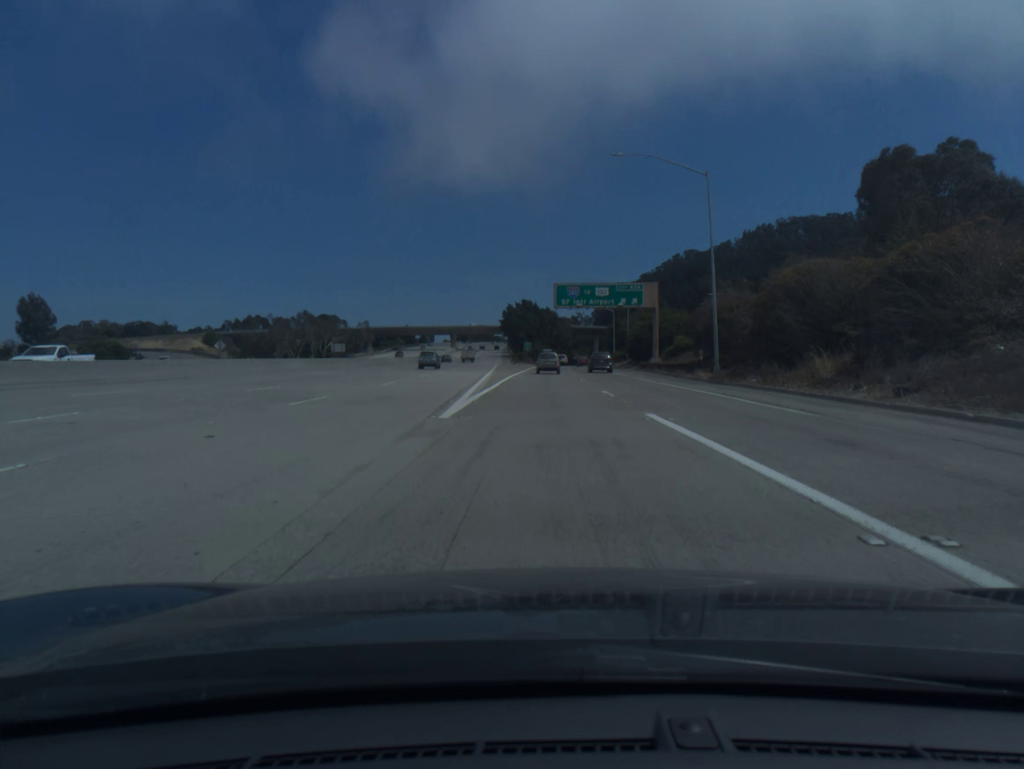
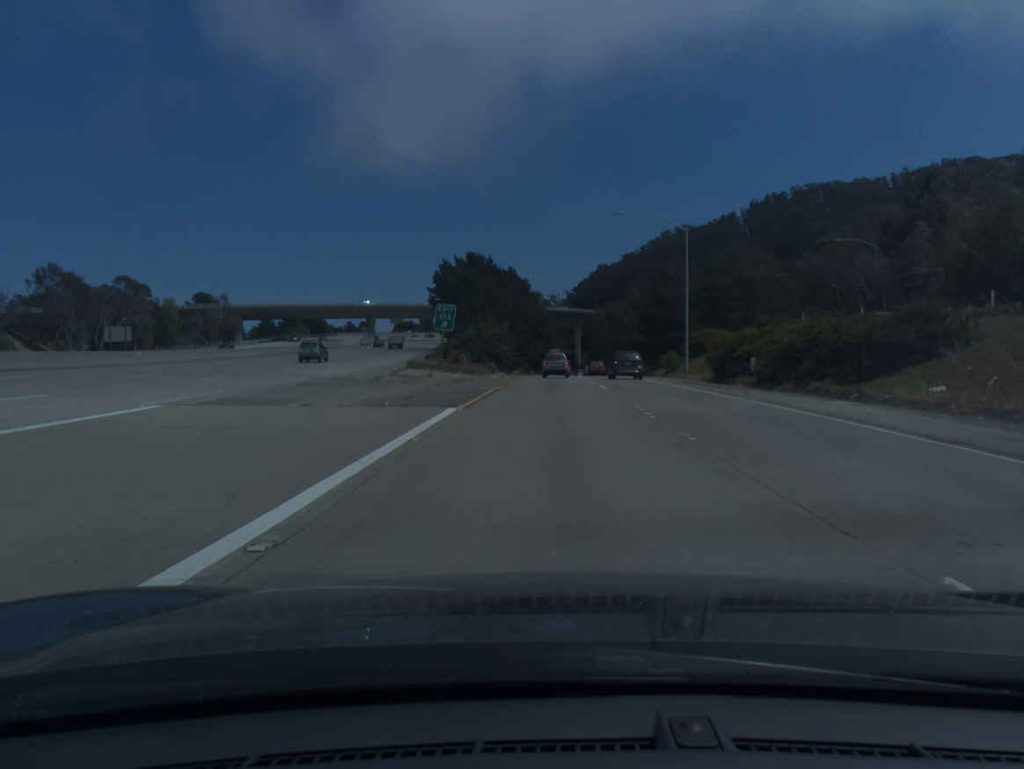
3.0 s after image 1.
(+1.2, +96.4) m; +2°
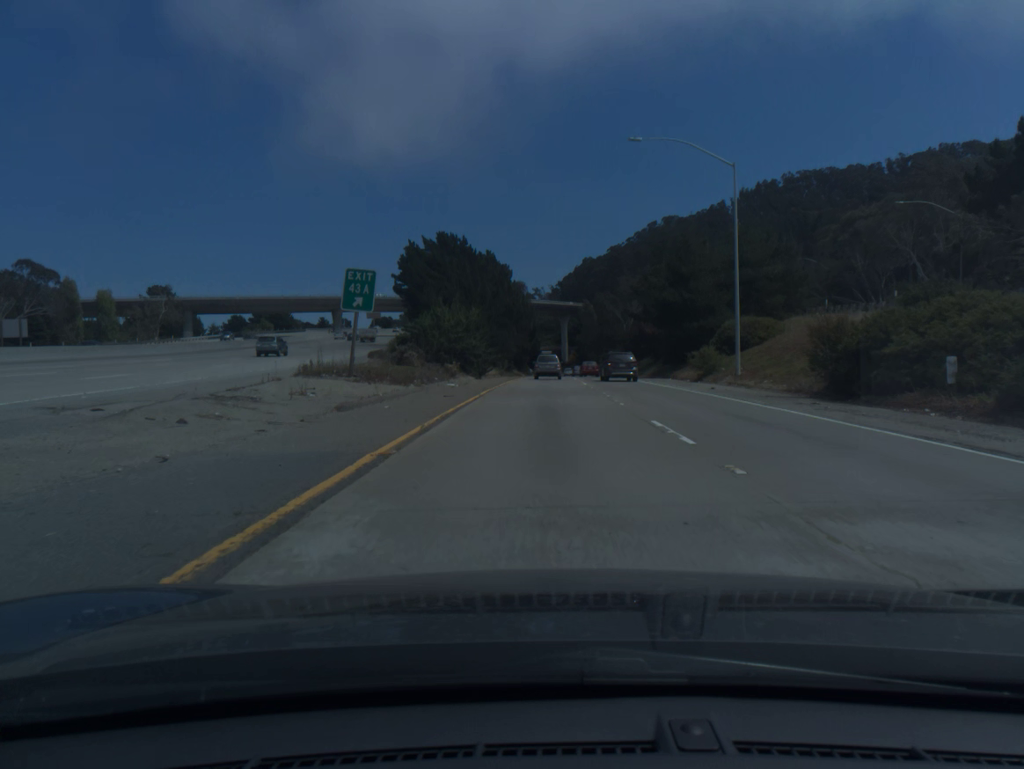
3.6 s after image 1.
(+0.2, +18.8) m; +1°
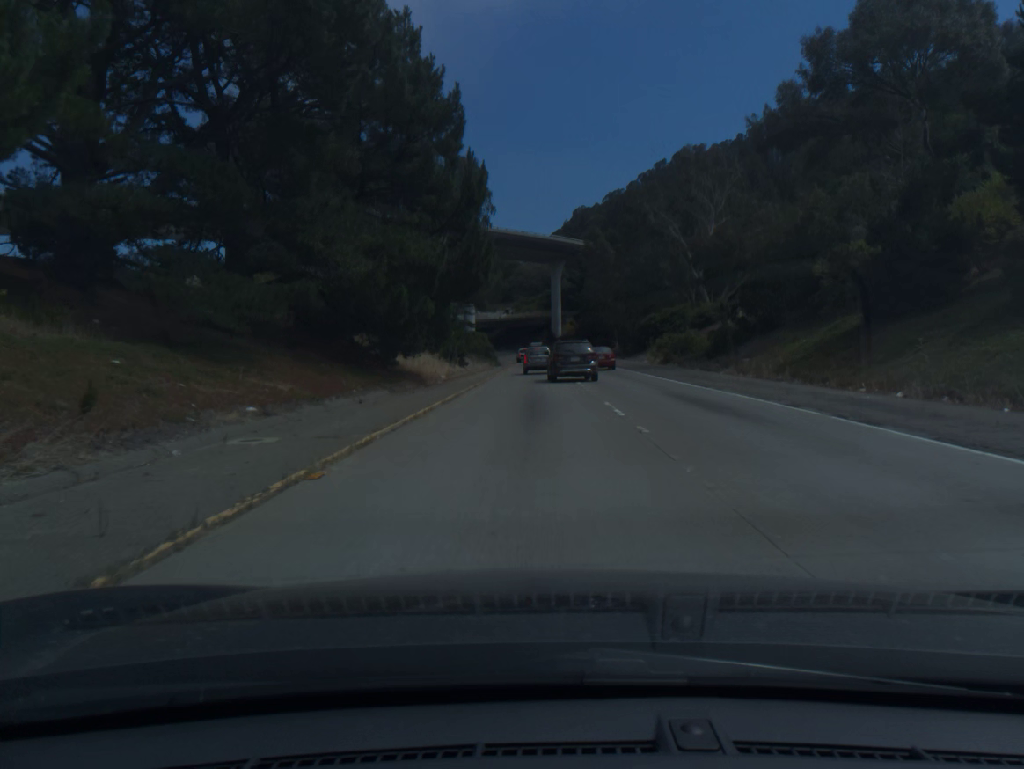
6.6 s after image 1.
(+1.5, +92.1) m; +1°
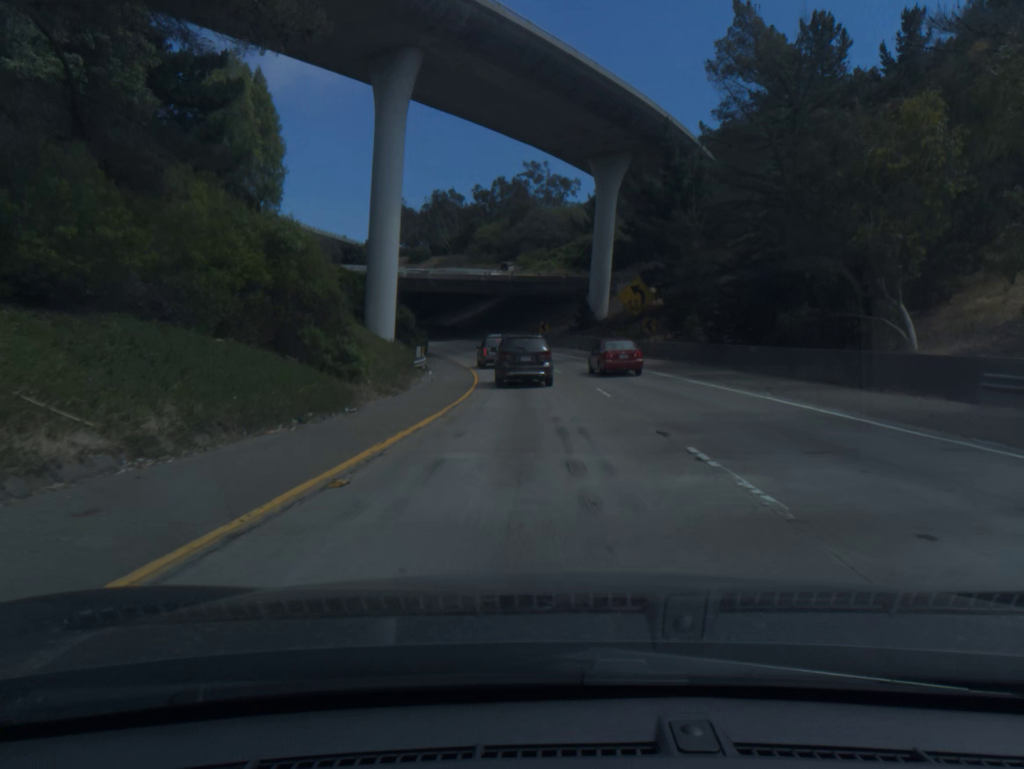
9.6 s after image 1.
(-0.6, +82.9) m; -1°
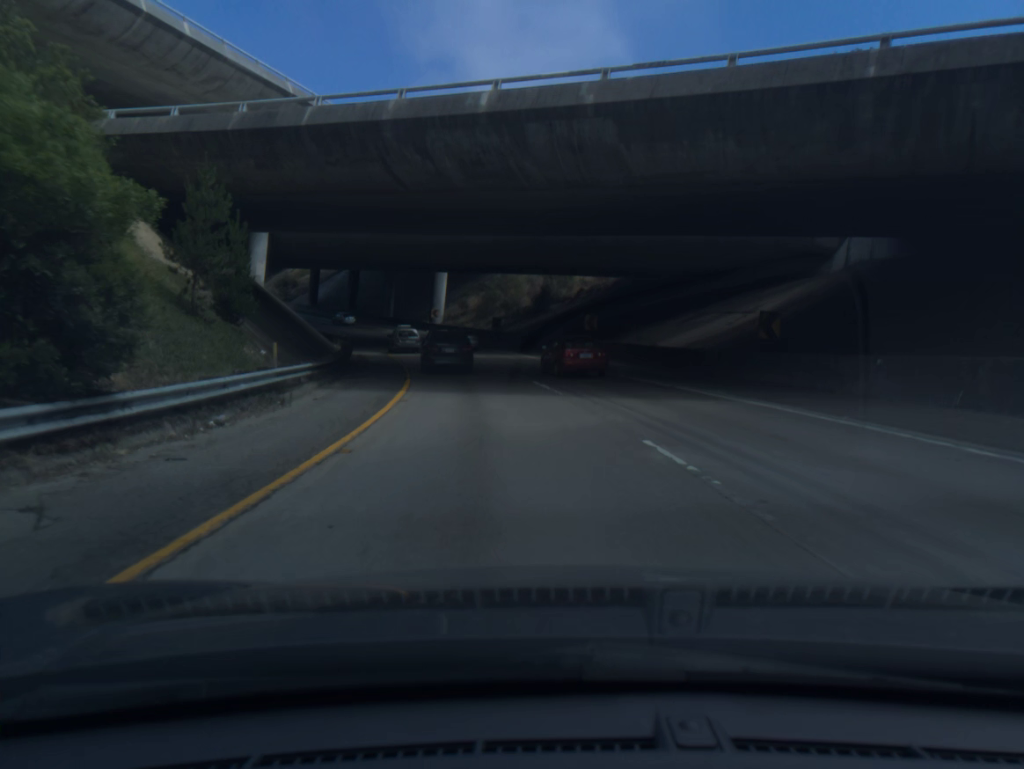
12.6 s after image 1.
(-7.3, +71.1) m; -16°
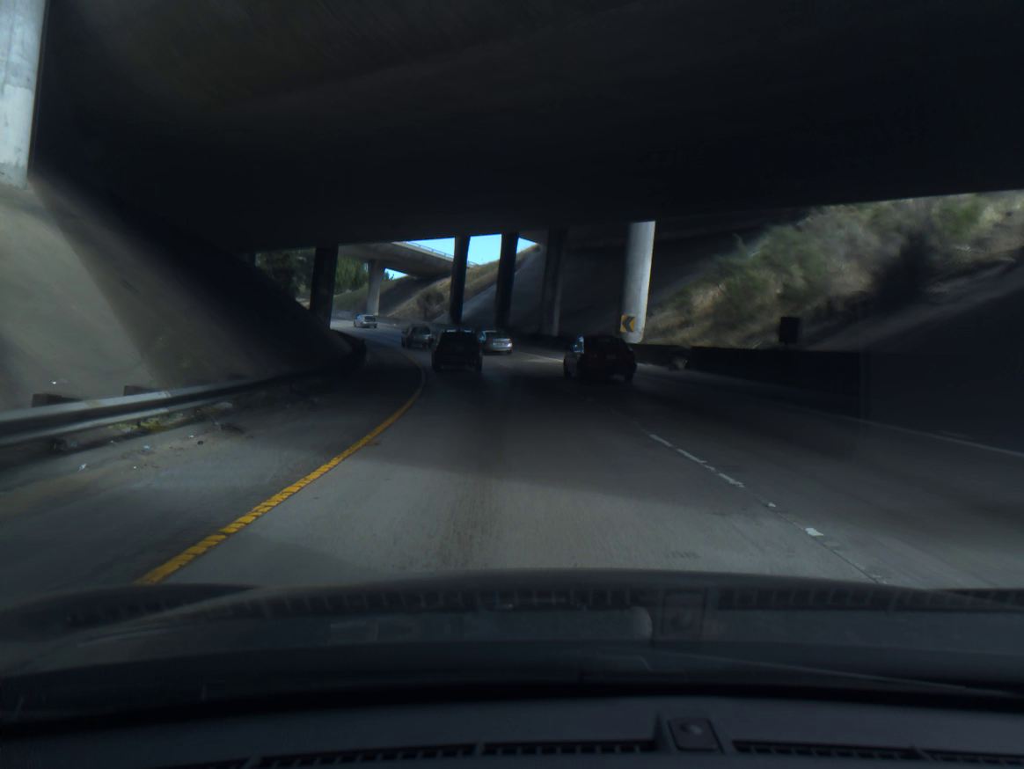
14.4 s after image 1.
(-5.3, +42.0) m; -14°
